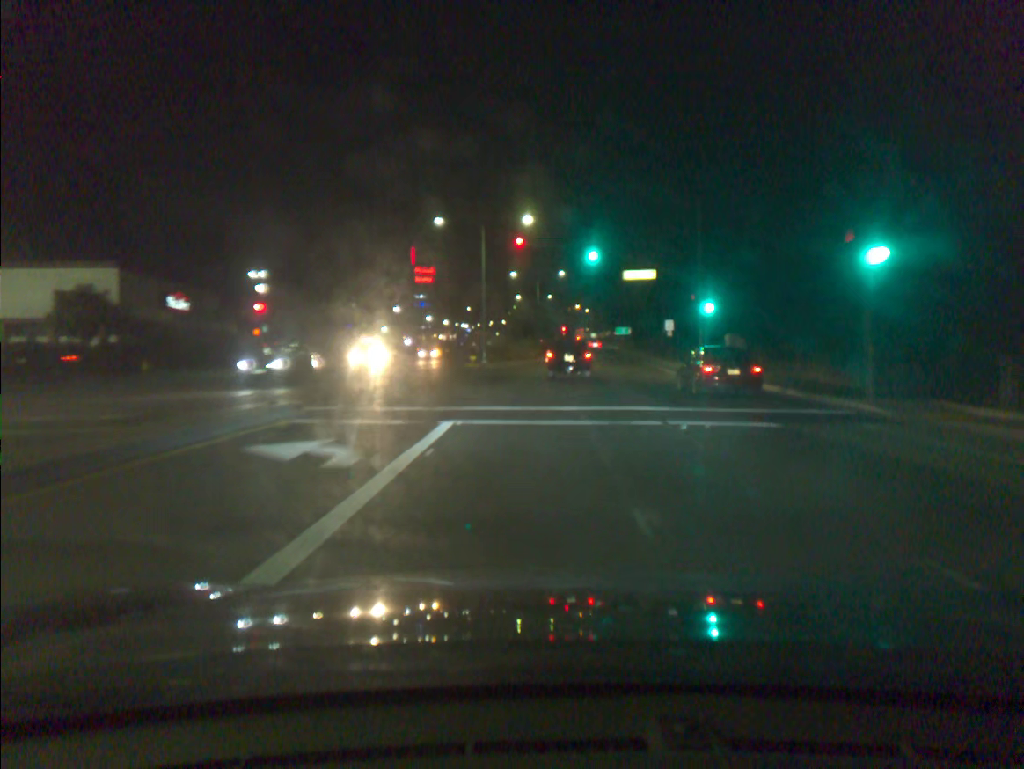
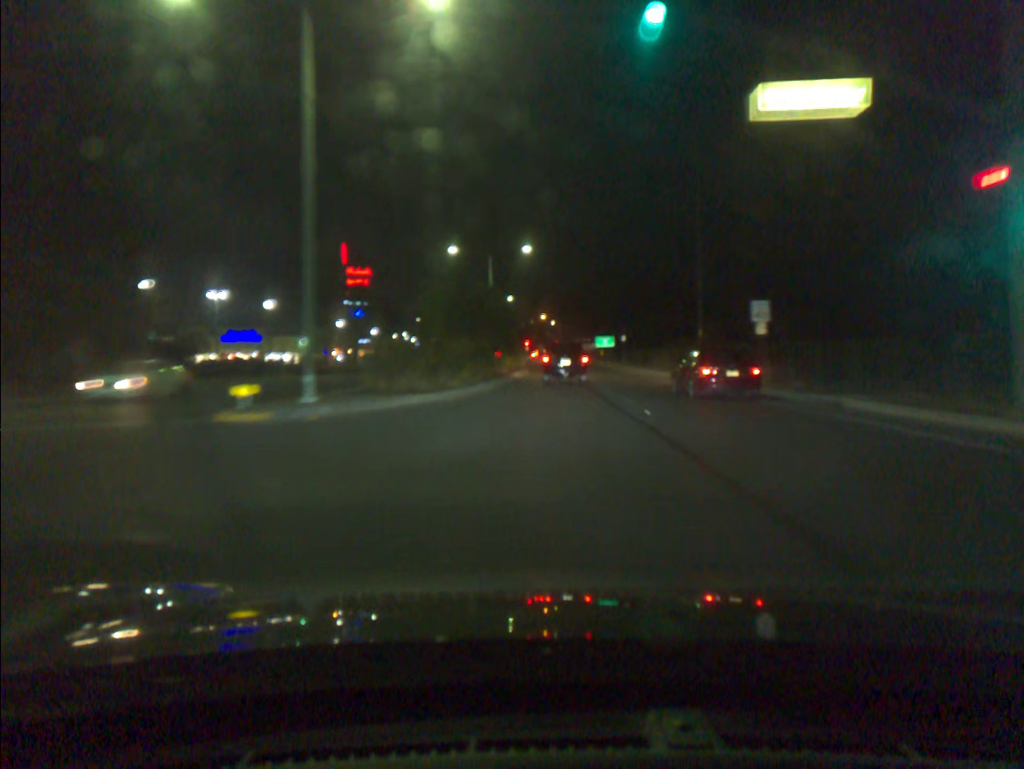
(+0.8, +33.2) m; +3°
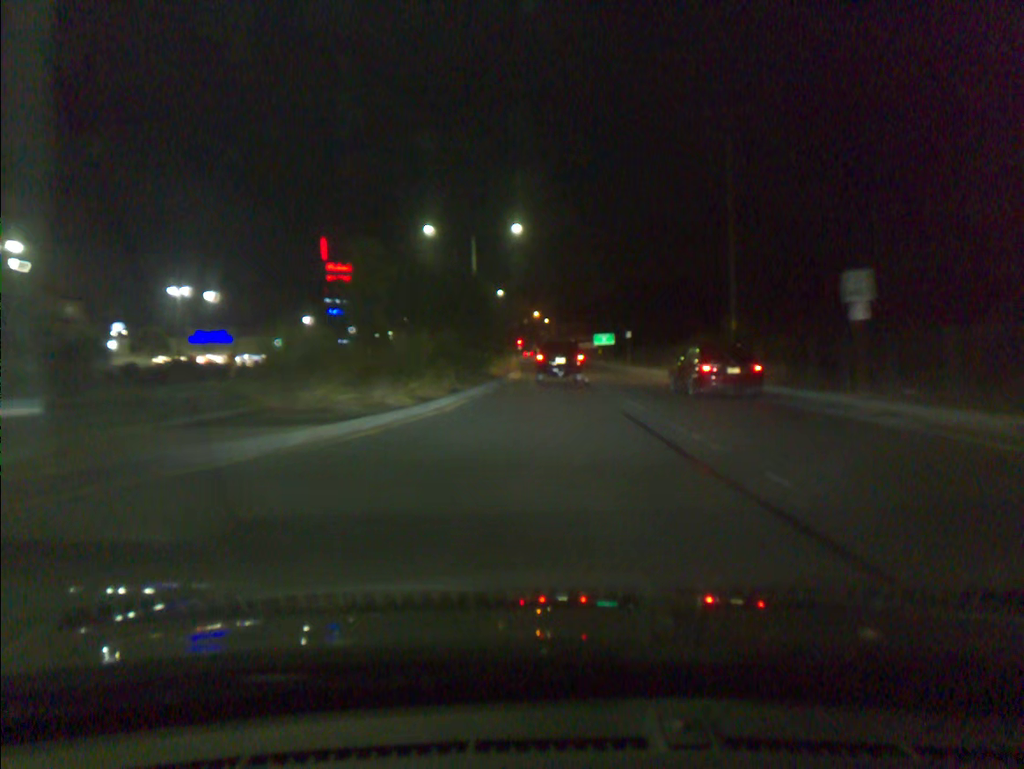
(0.0, +9.4) m; 0°
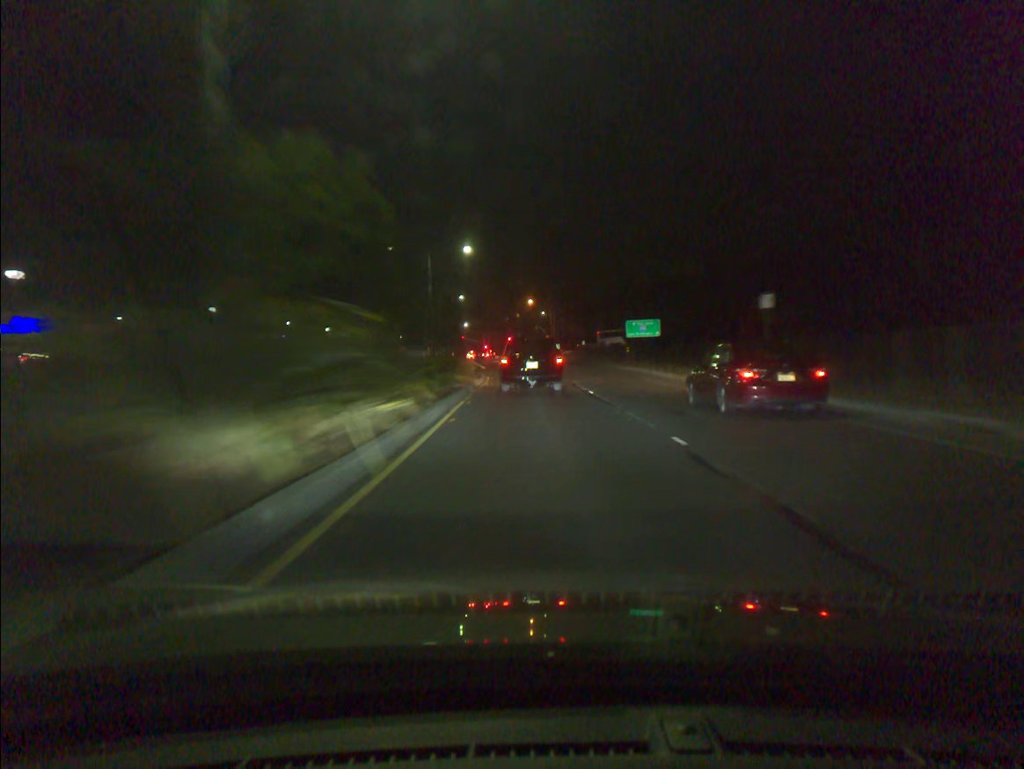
(+0.4, +40.5) m; 0°
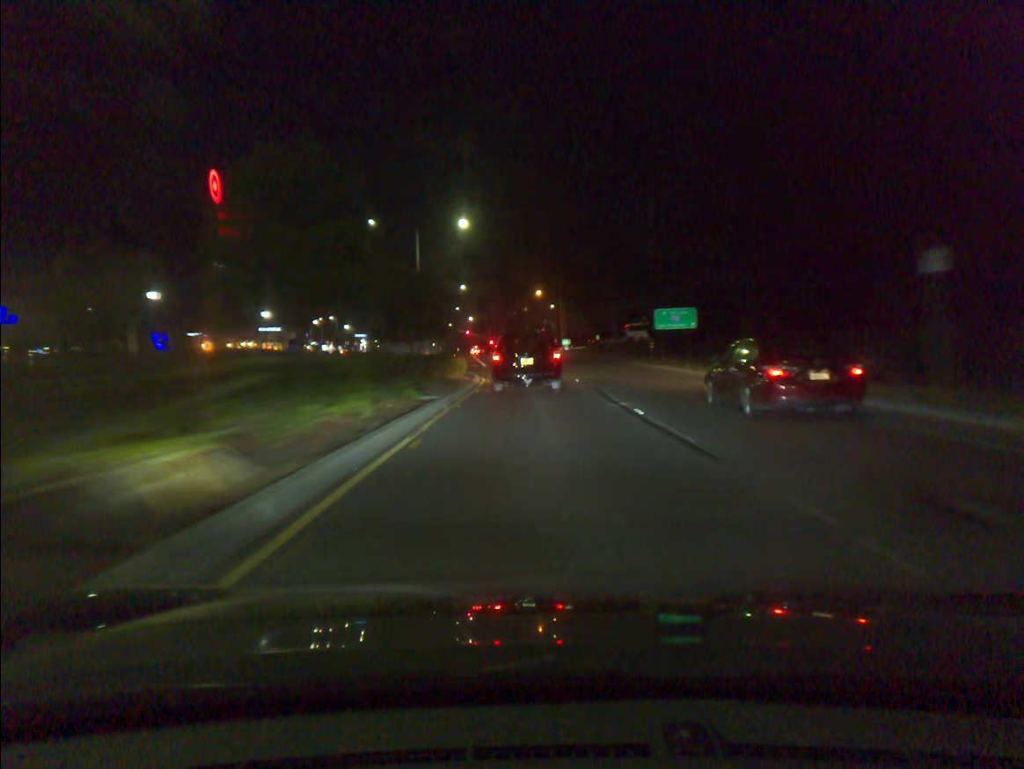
(-0.1, +10.0) m; -1°
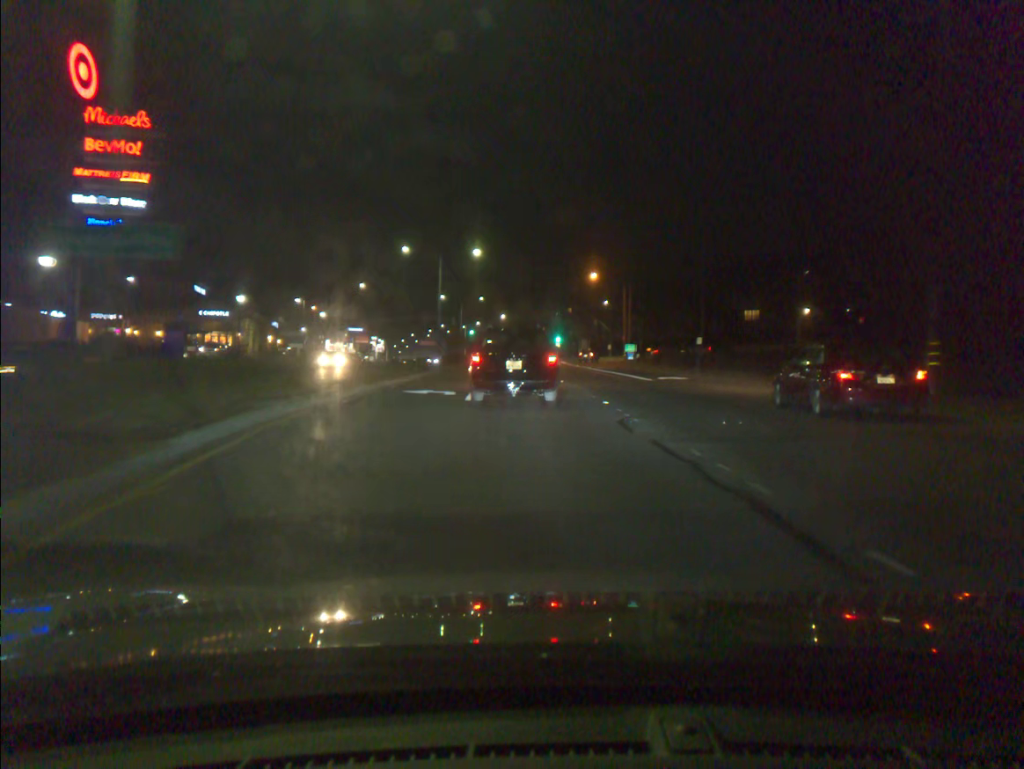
(-1.0, +40.0) m; -3°
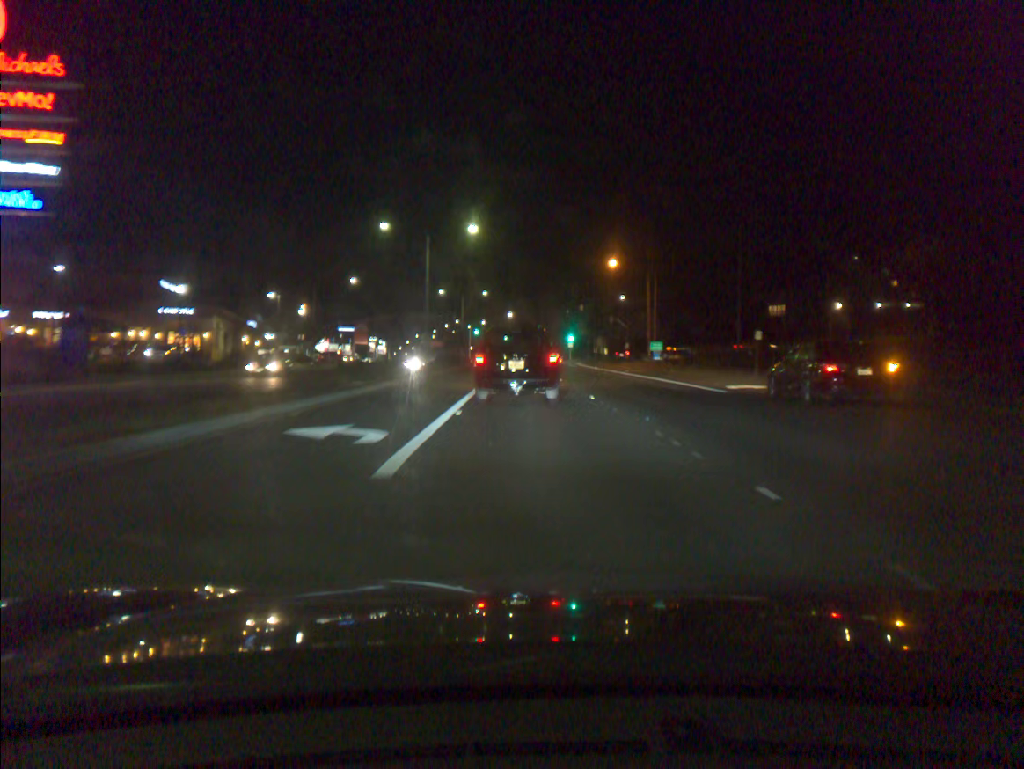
(-0.1, +12.6) m; 0°
